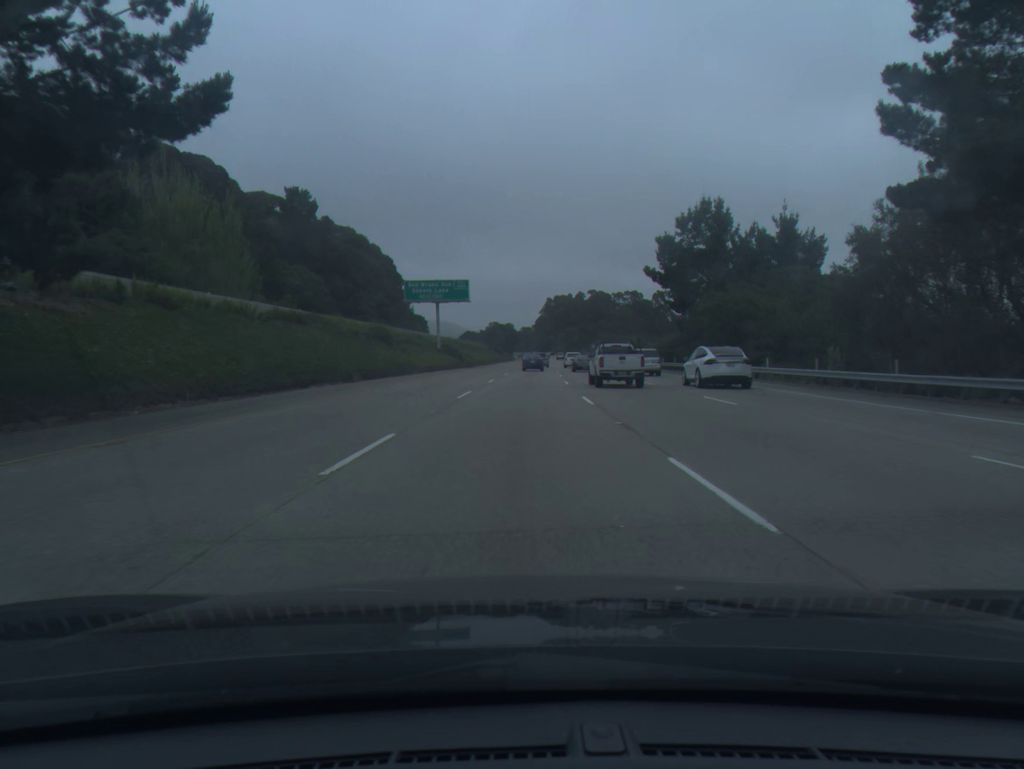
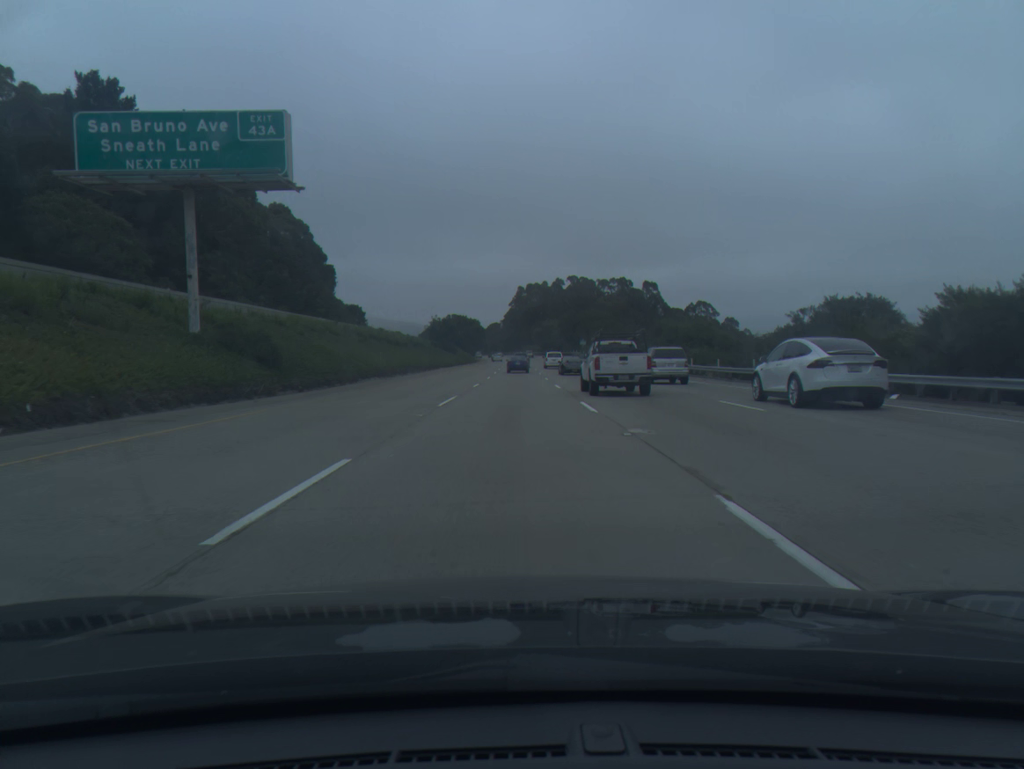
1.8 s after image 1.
(+1.2, +61.3) m; +2°
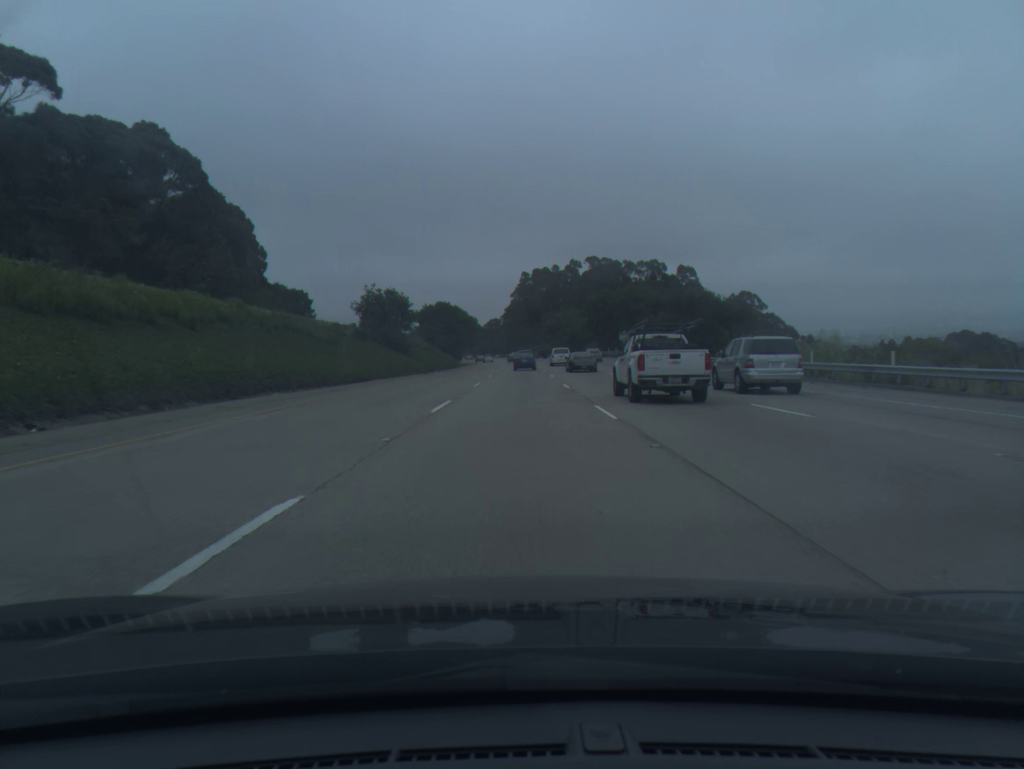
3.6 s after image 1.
(-0.2, +61.0) m; 0°
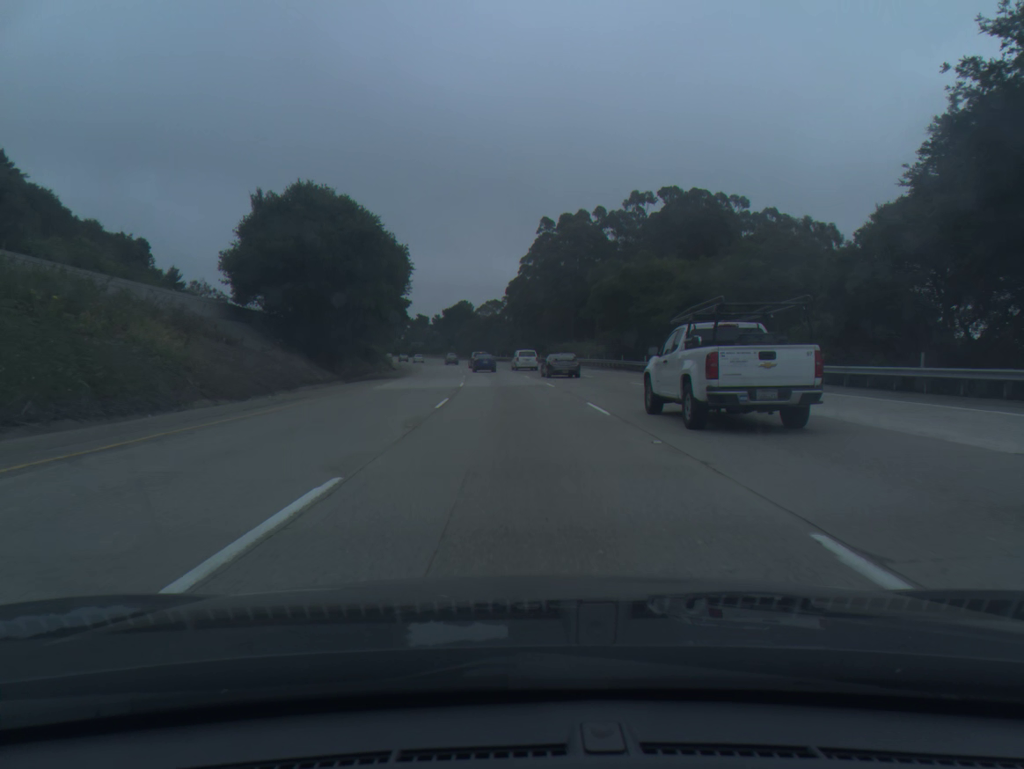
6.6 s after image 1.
(-0.1, +100.9) m; -1°
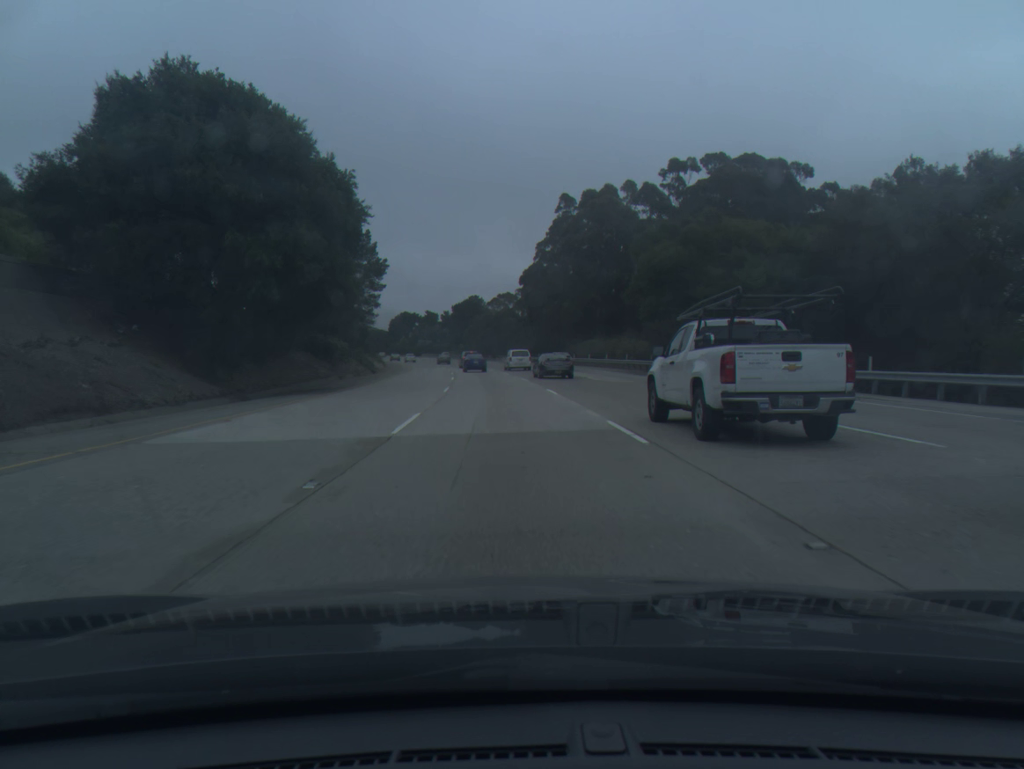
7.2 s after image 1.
(-0.1, +20.1) m; -1°
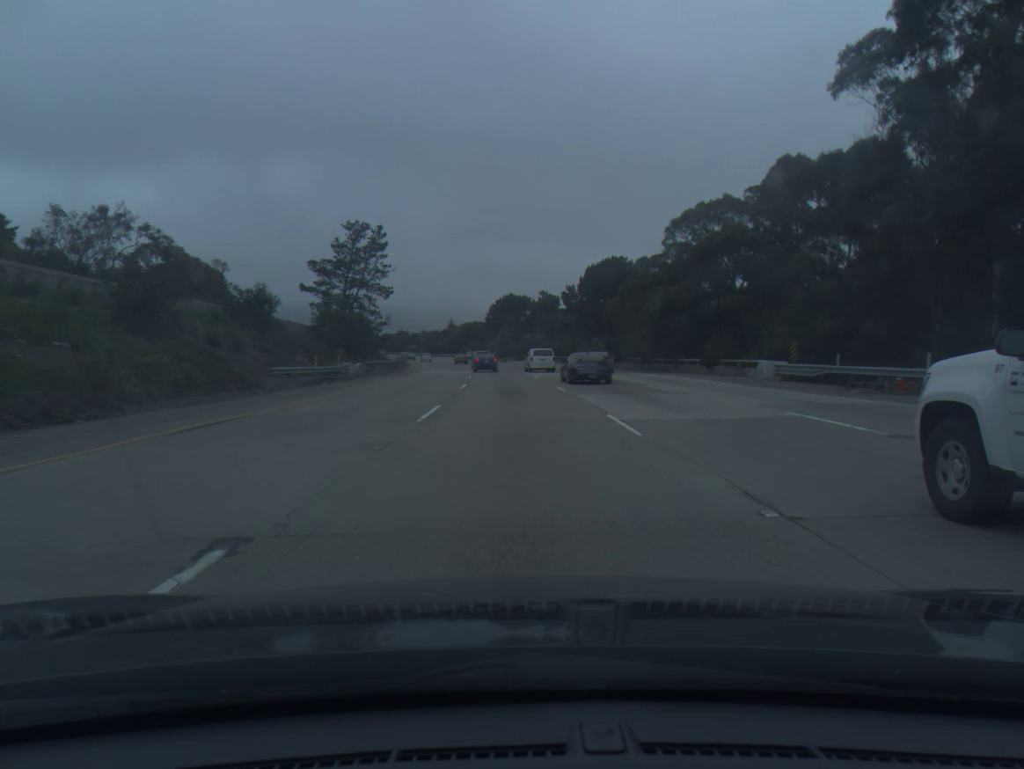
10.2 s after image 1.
(-8.2, +99.5) m; -9°
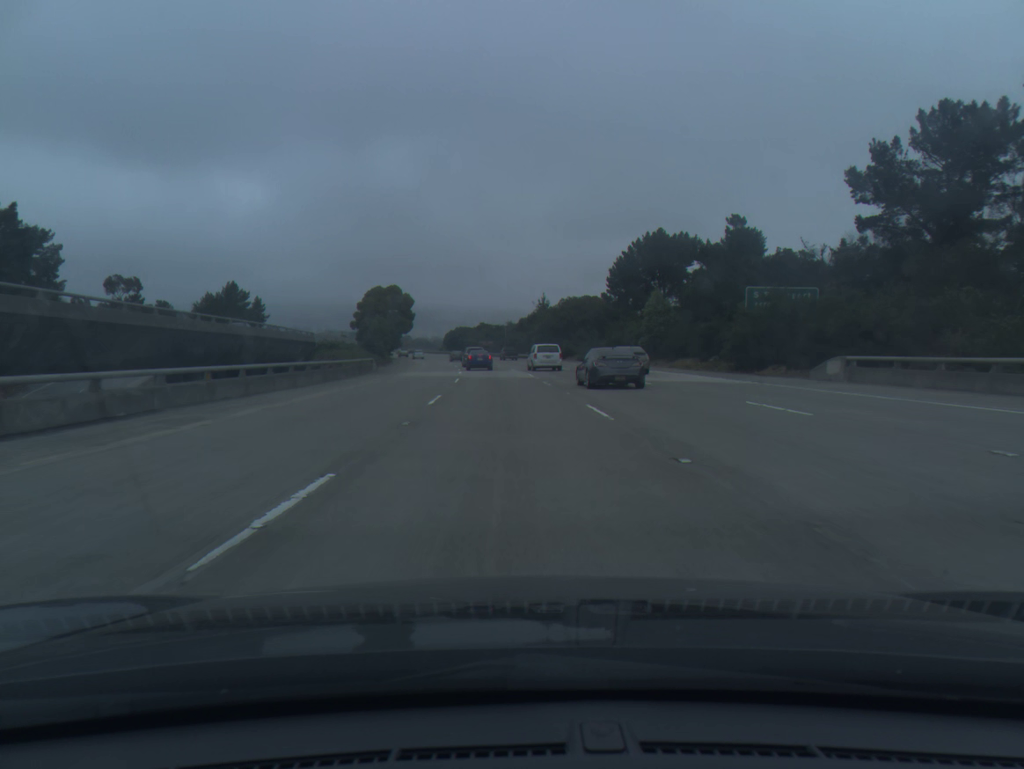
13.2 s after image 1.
(-6.2, +99.8) m; -7°
